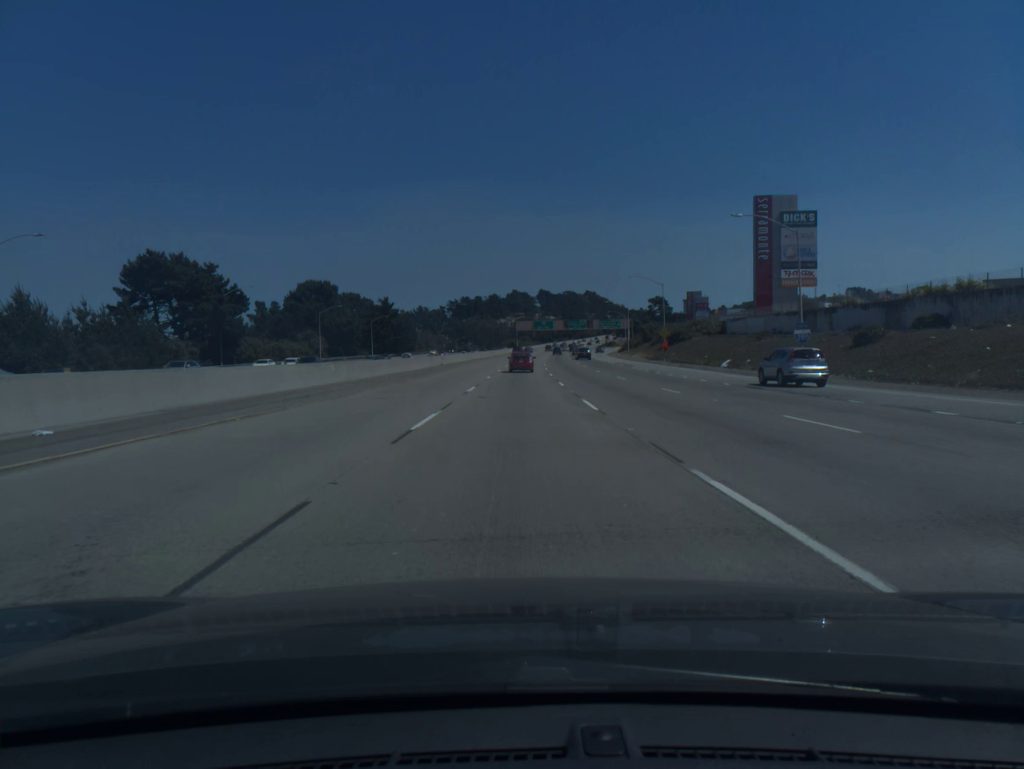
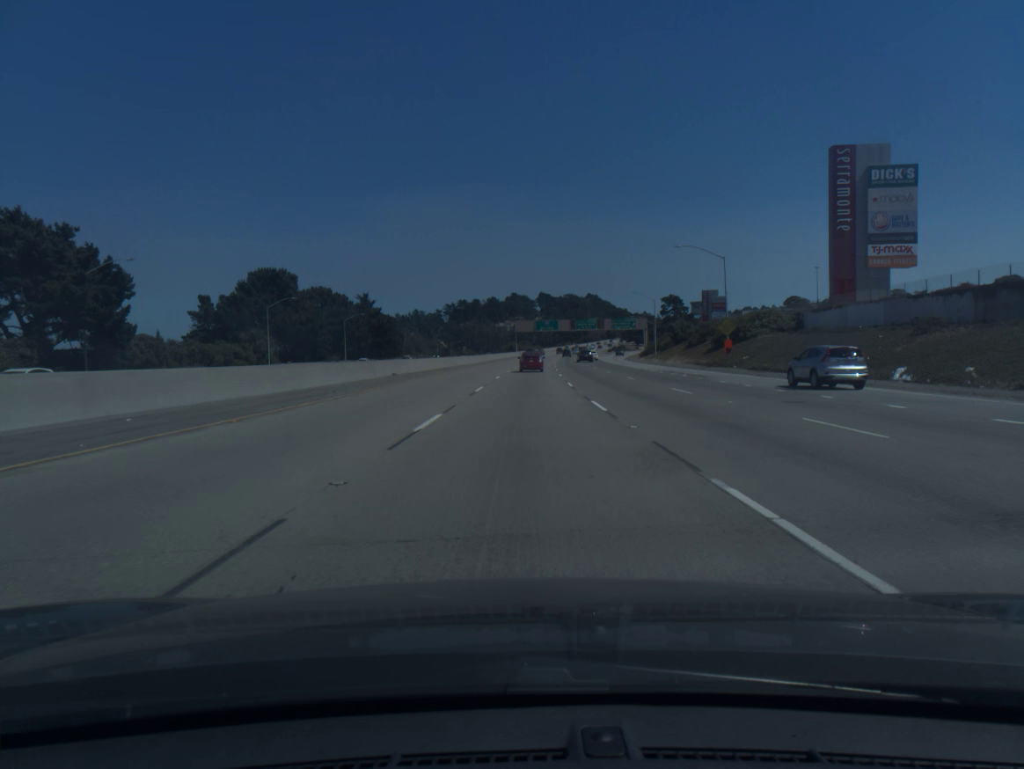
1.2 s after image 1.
(0.0, +29.8) m; 0°
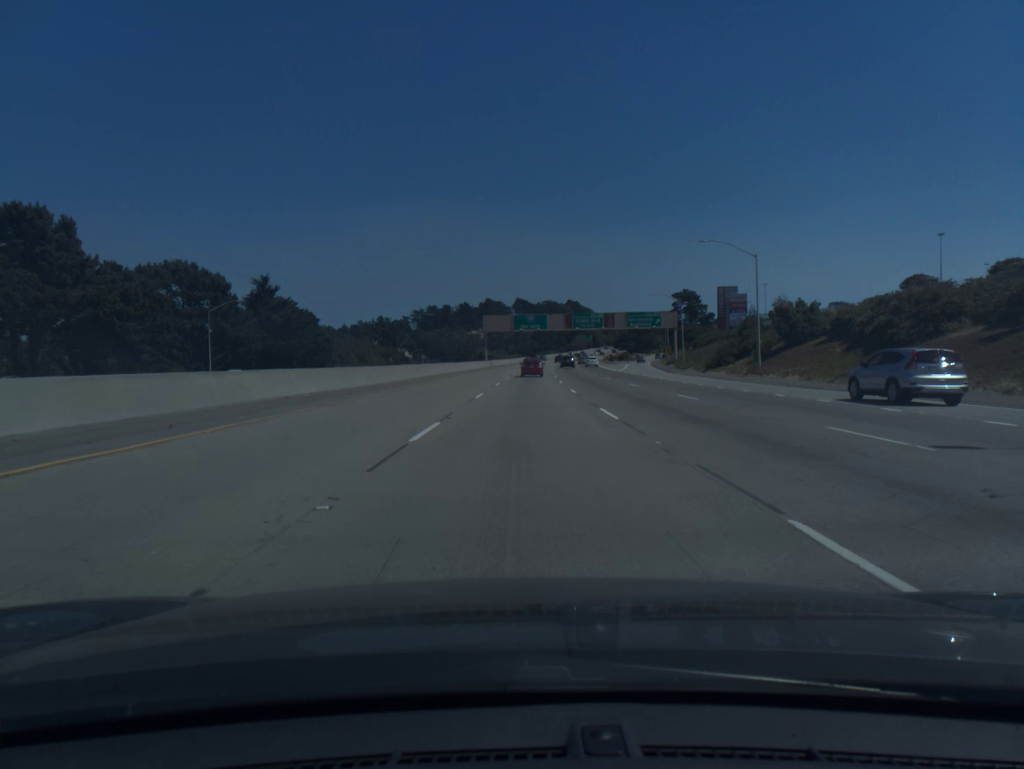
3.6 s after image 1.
(+0.8, +59.8) m; +2°
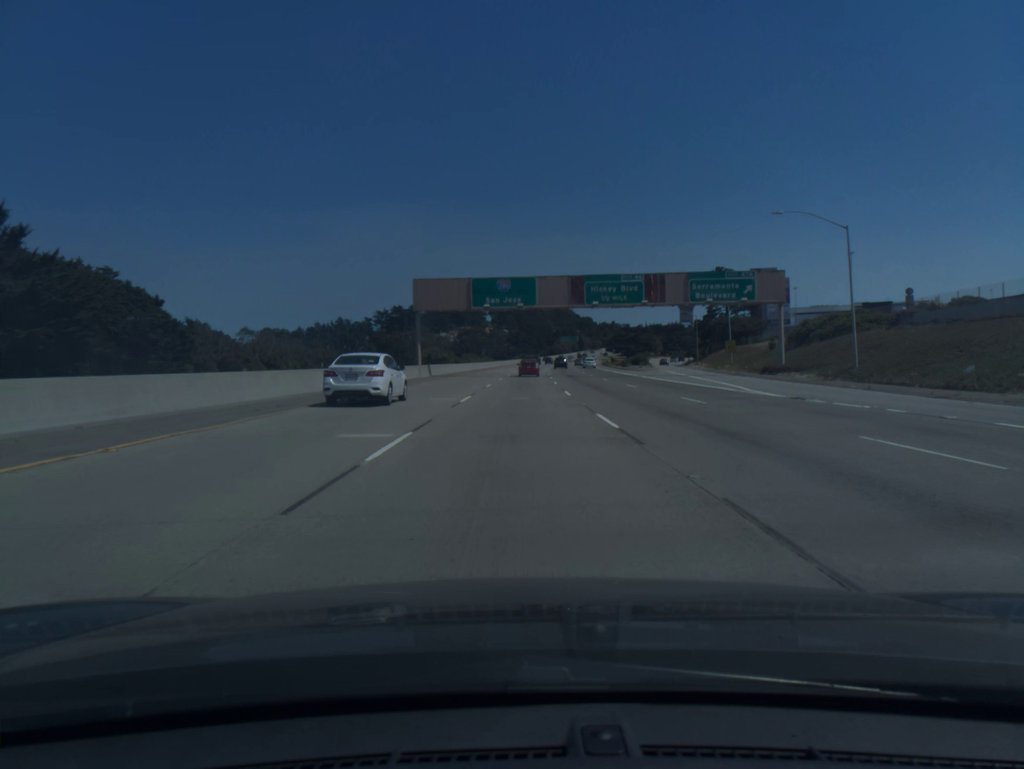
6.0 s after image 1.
(+1.0, +60.8) m; +2°
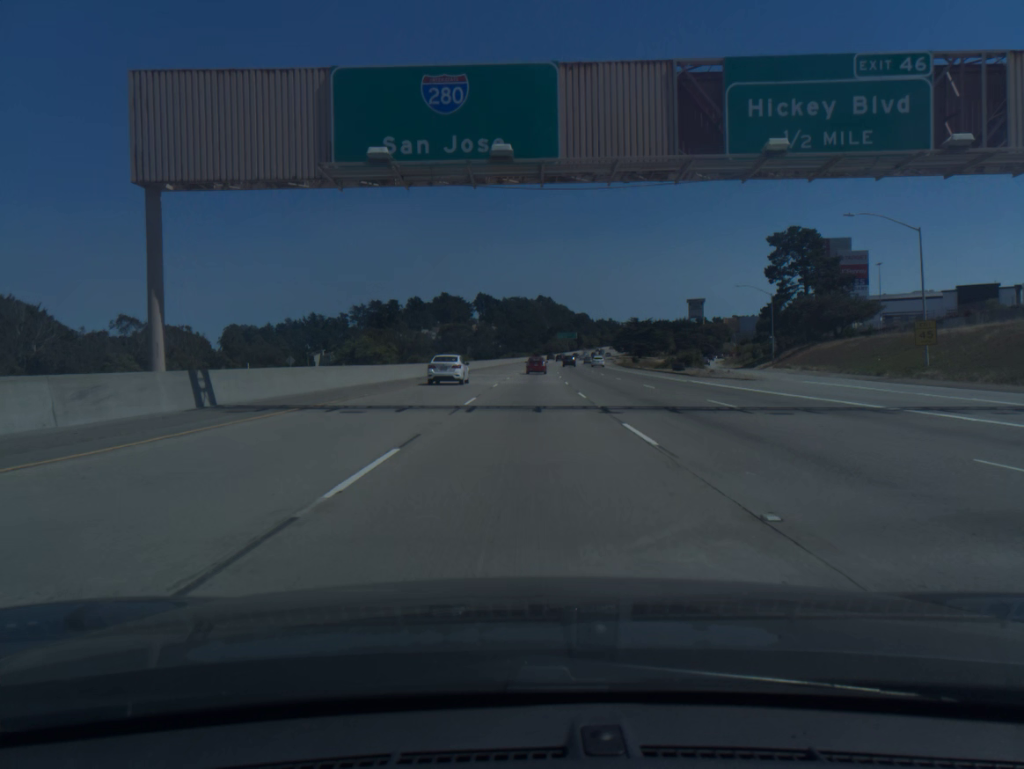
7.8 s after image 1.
(+0.3, +46.8) m; +1°
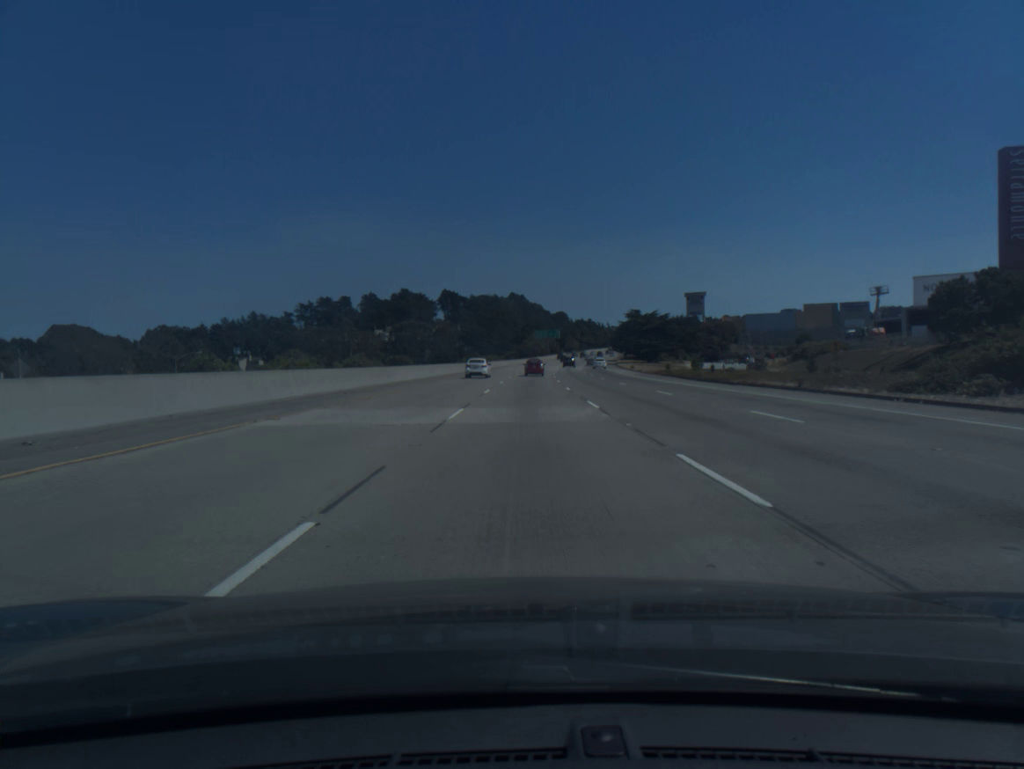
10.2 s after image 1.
(+1.1, +63.4) m; +2°
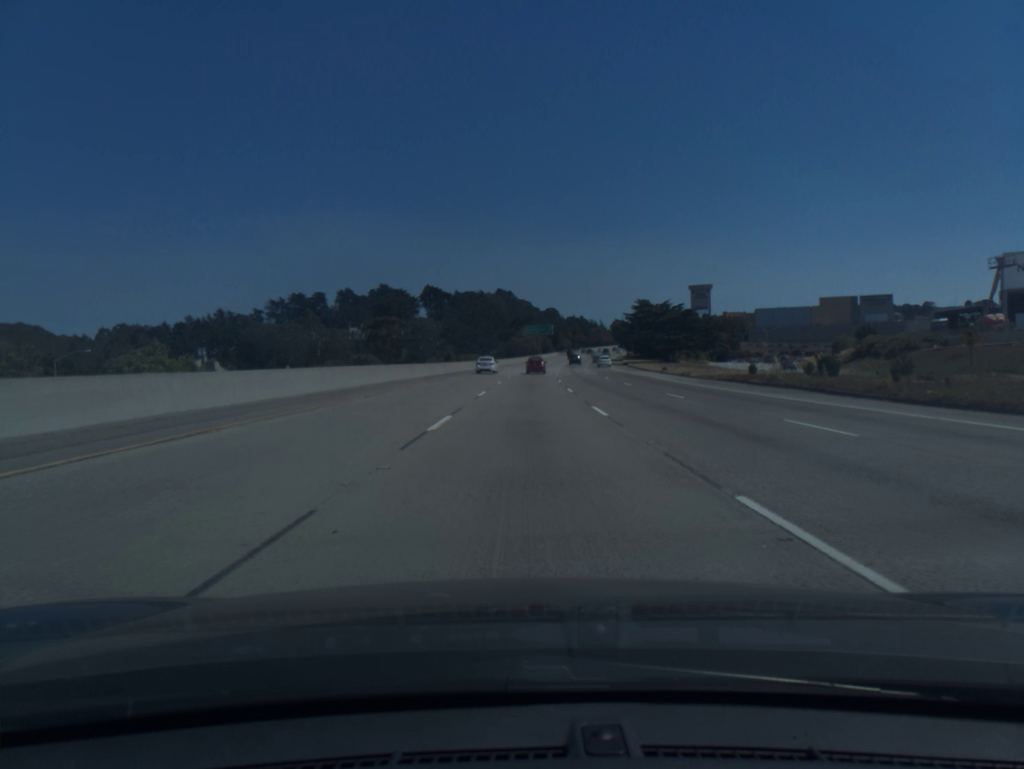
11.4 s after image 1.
(+0.3, +32.2) m; +1°
